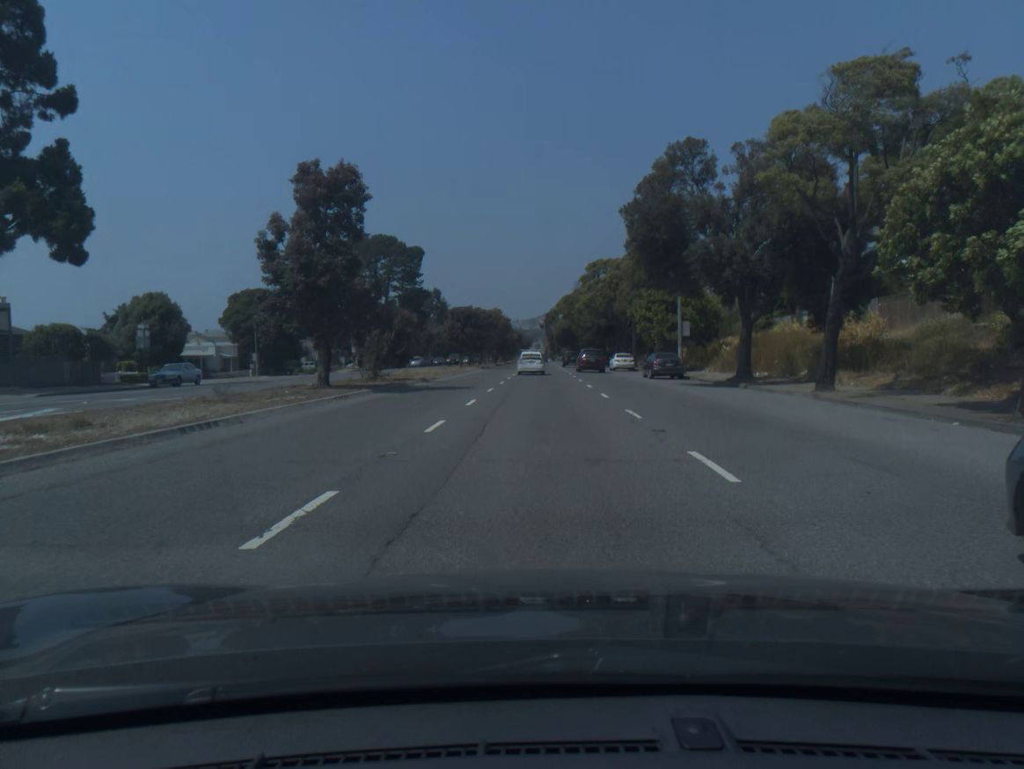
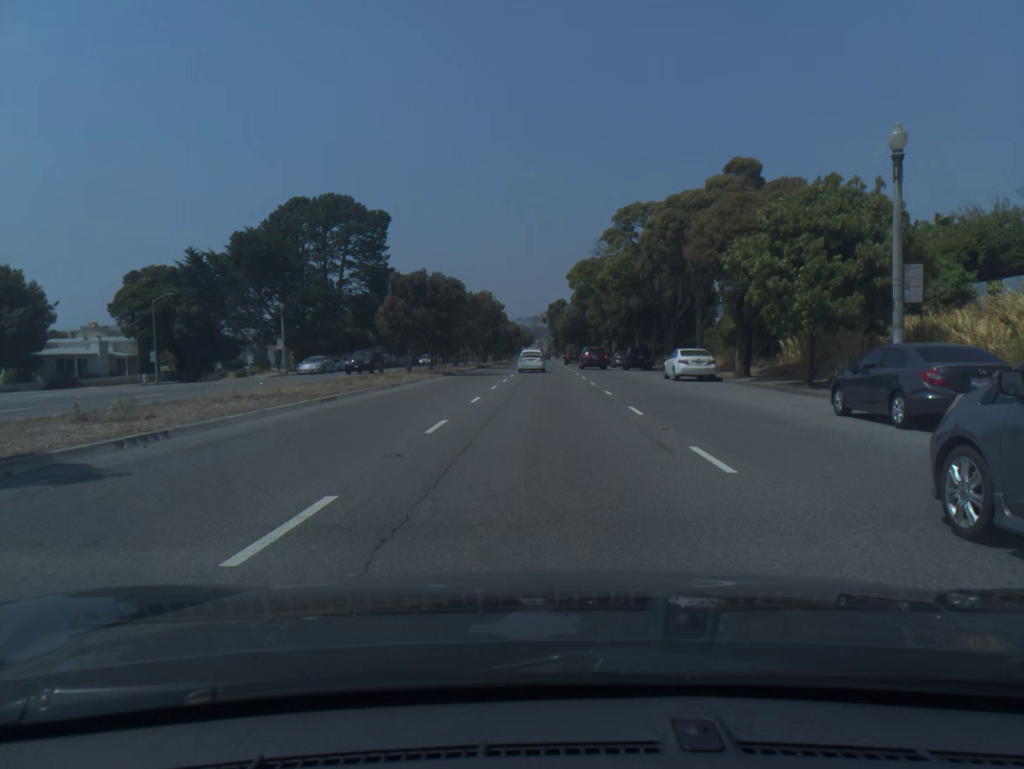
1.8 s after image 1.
(-0.1, +29.3) m; 0°
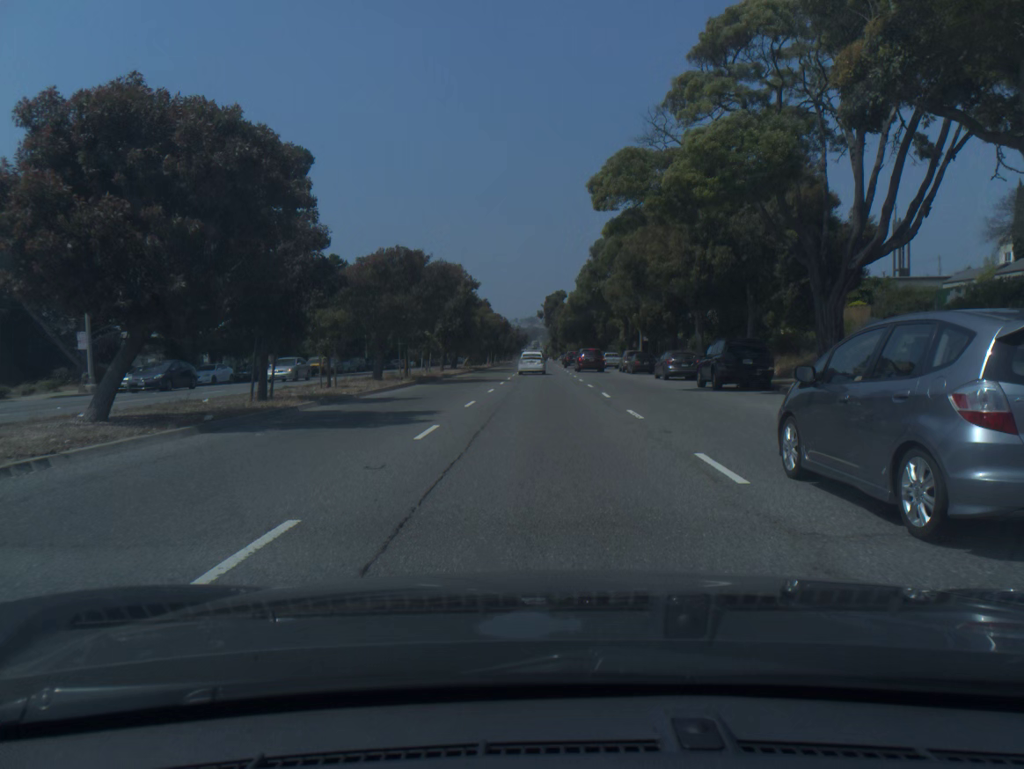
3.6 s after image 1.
(+0.1, +30.2) m; 0°
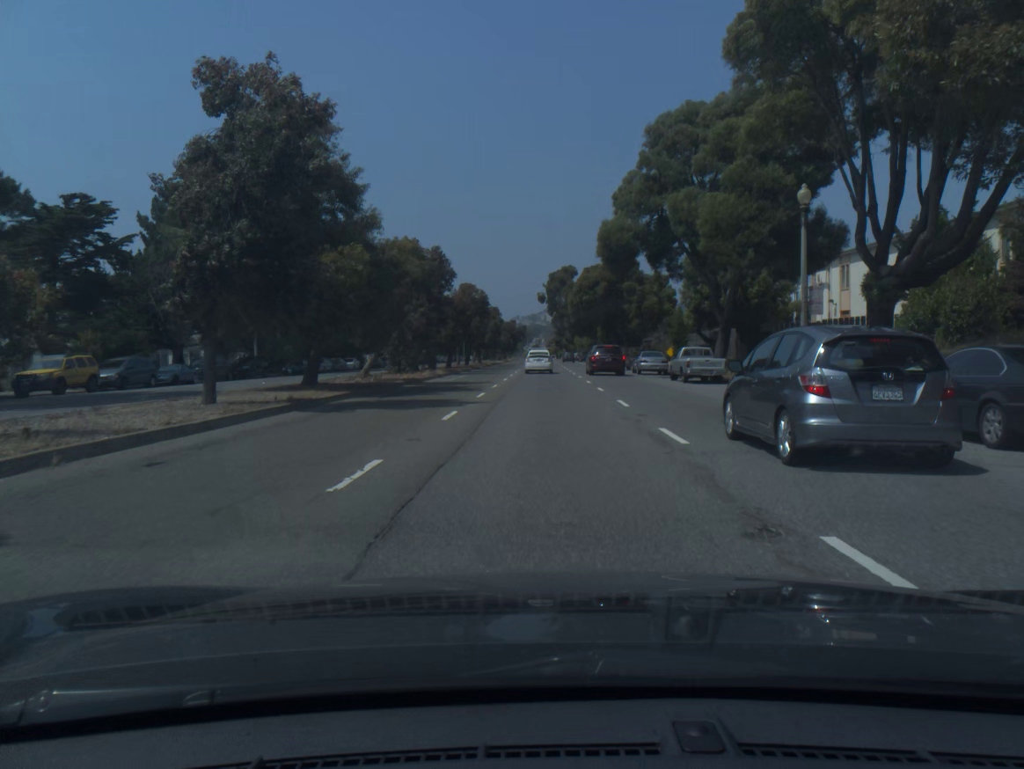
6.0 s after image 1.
(-0.2, +41.2) m; 0°
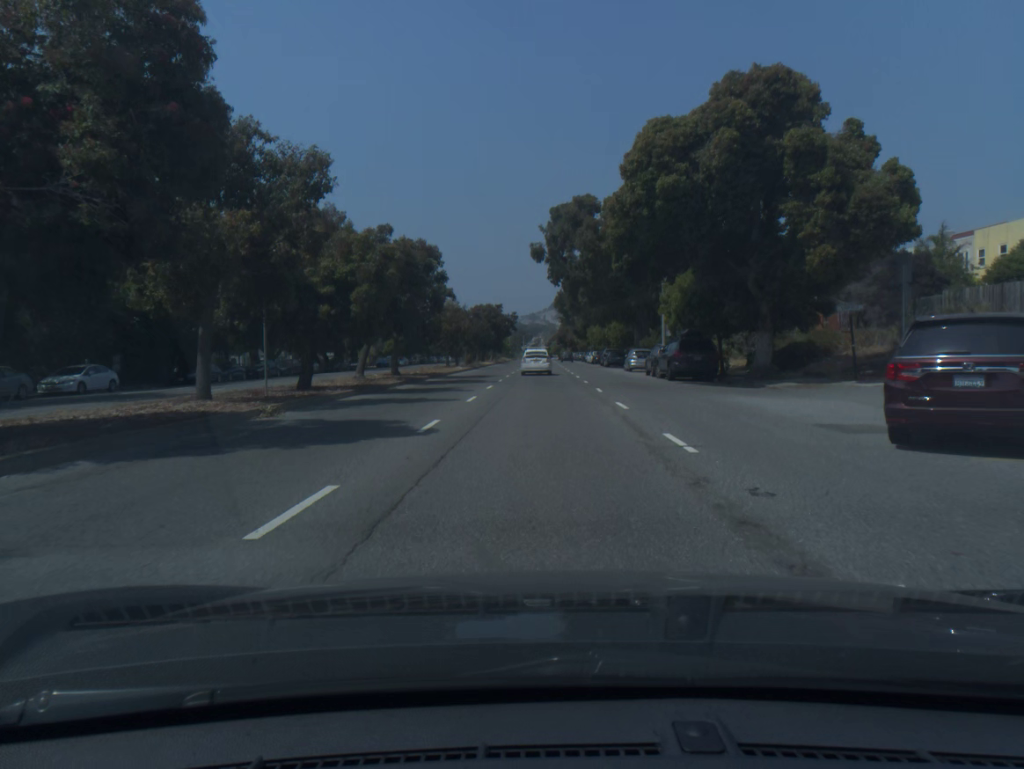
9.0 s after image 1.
(+0.3, +52.5) m; 0°
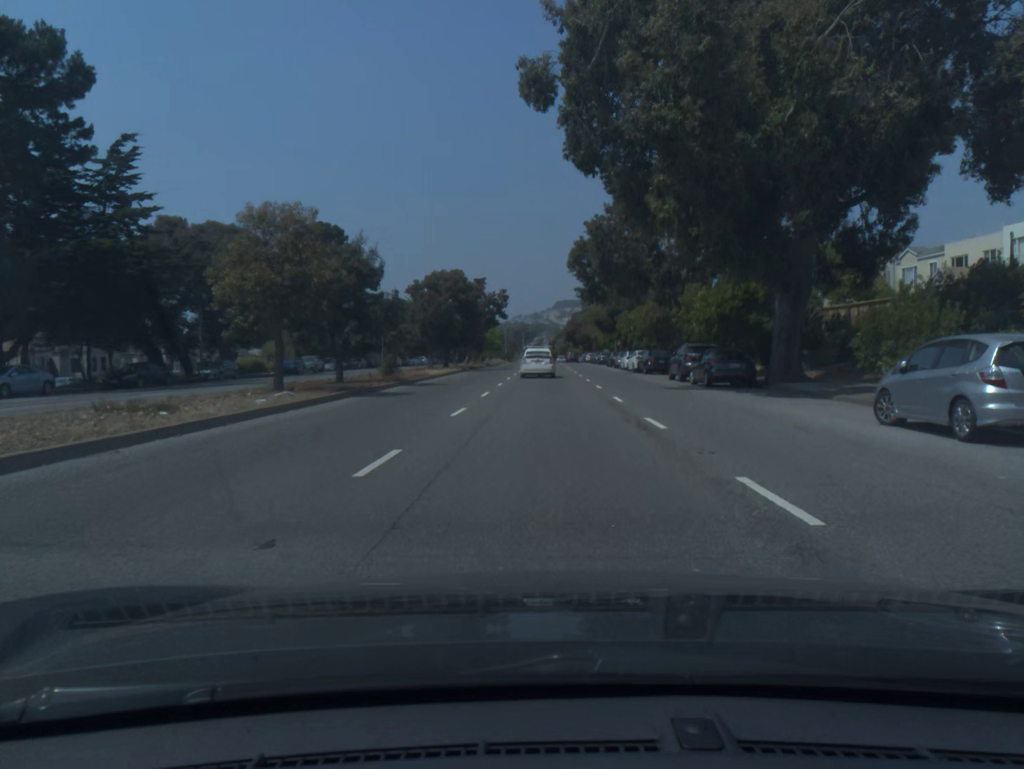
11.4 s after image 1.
(-0.2, +41.1) m; 0°
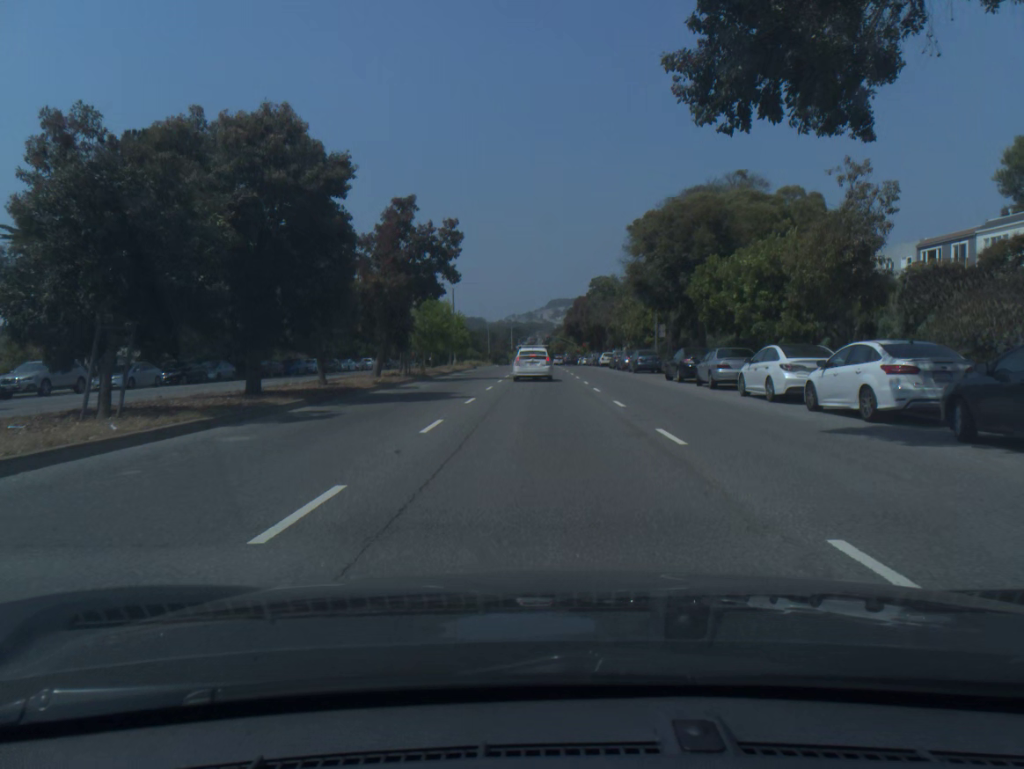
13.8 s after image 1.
(+0.1, +39.2) m; 0°
